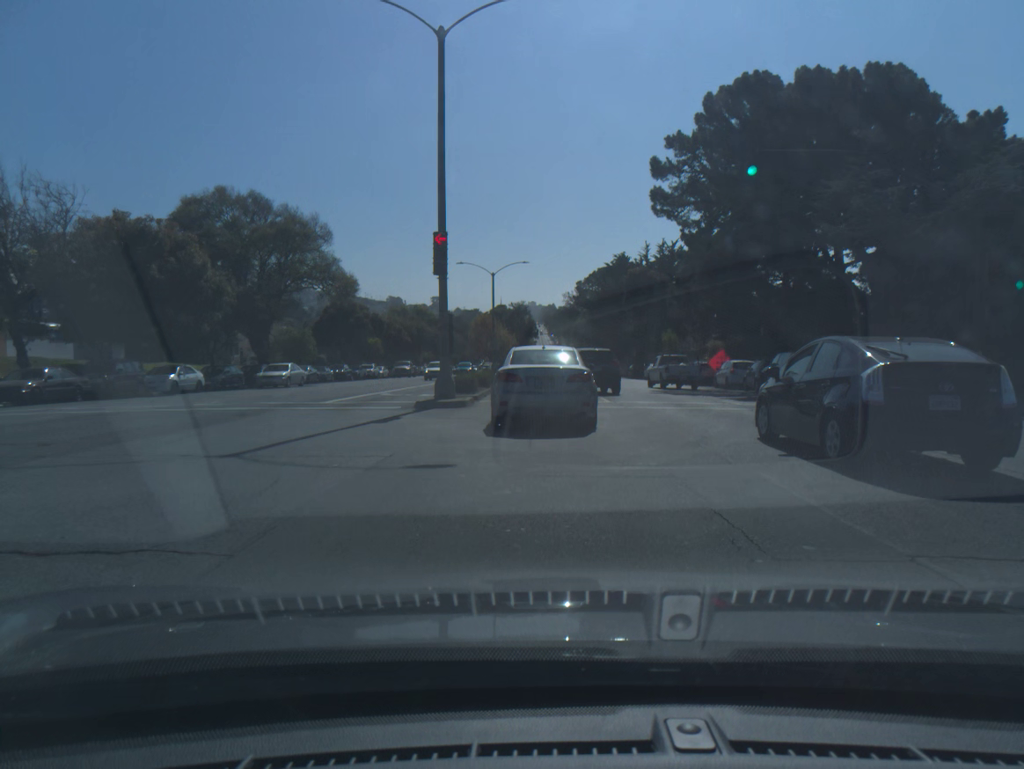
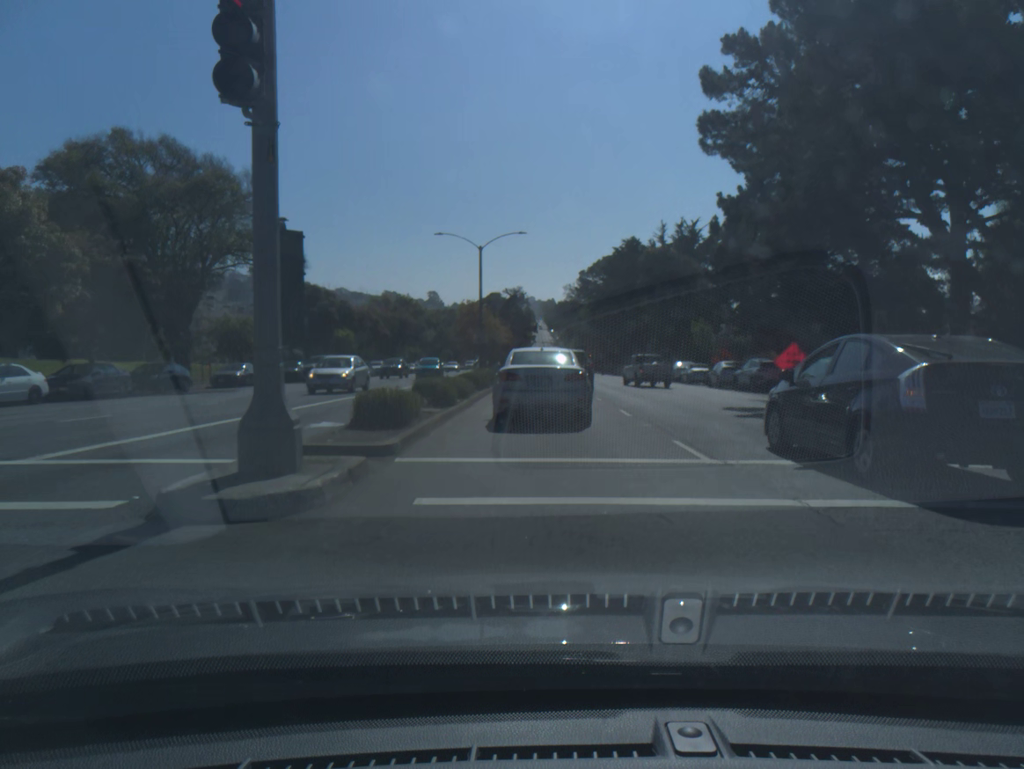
(0.0, +12.9) m; 0°
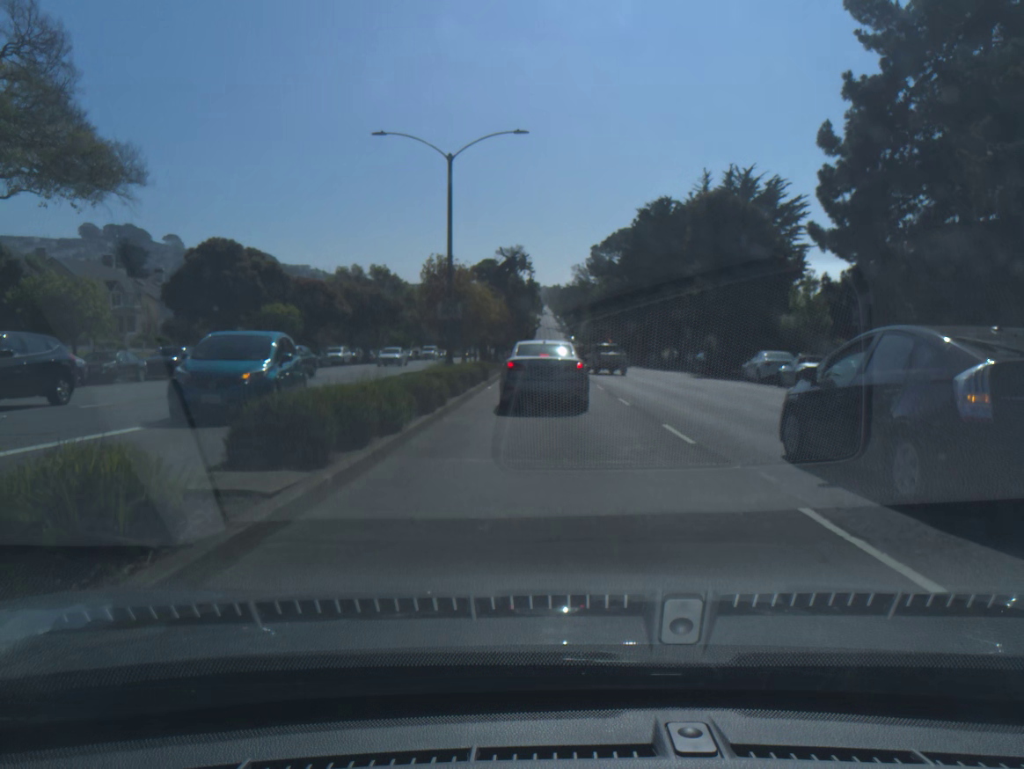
(0.0, +20.6) m; 0°
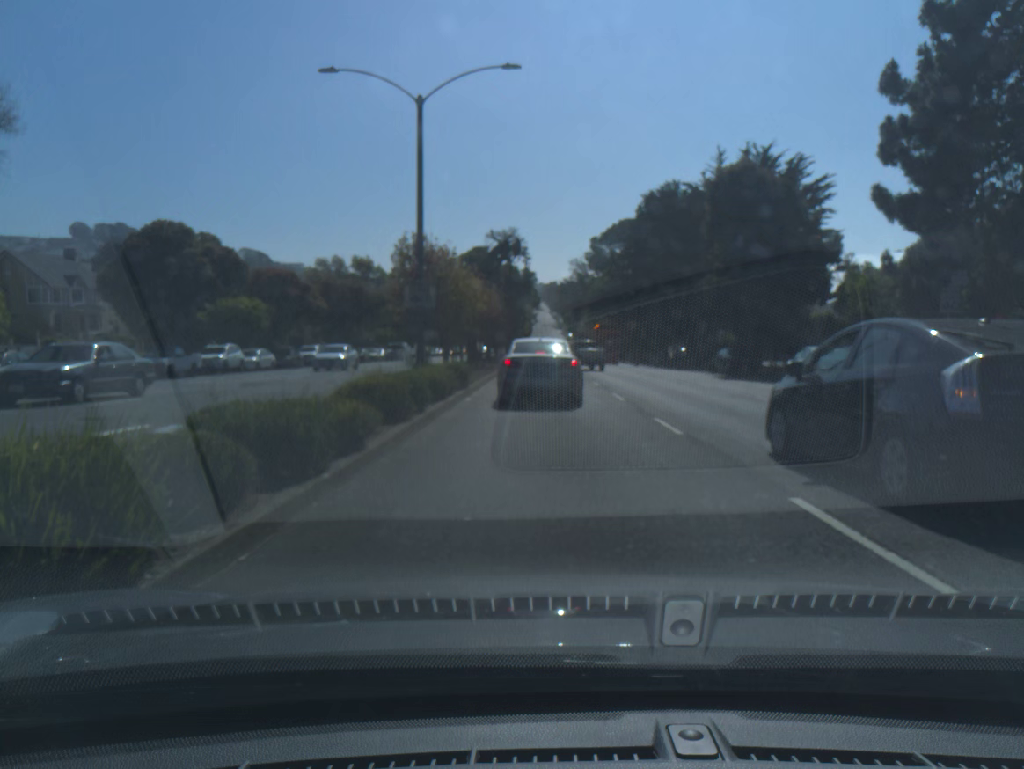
(0.0, +6.8) m; 0°
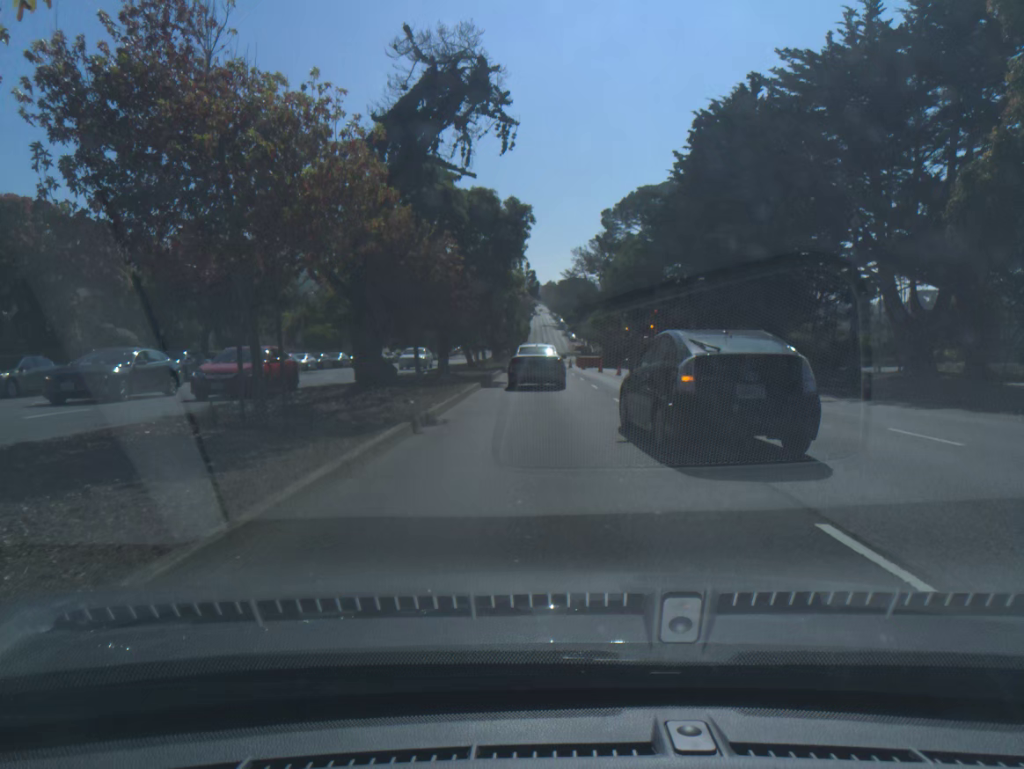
(-0.1, +30.8) m; 0°
